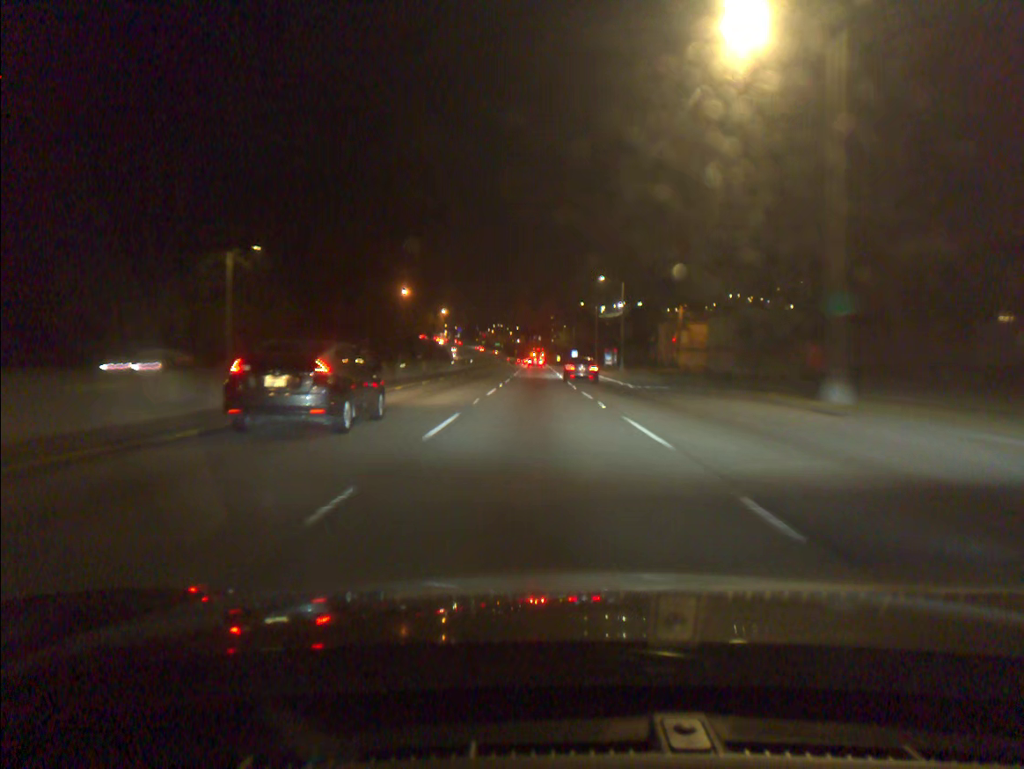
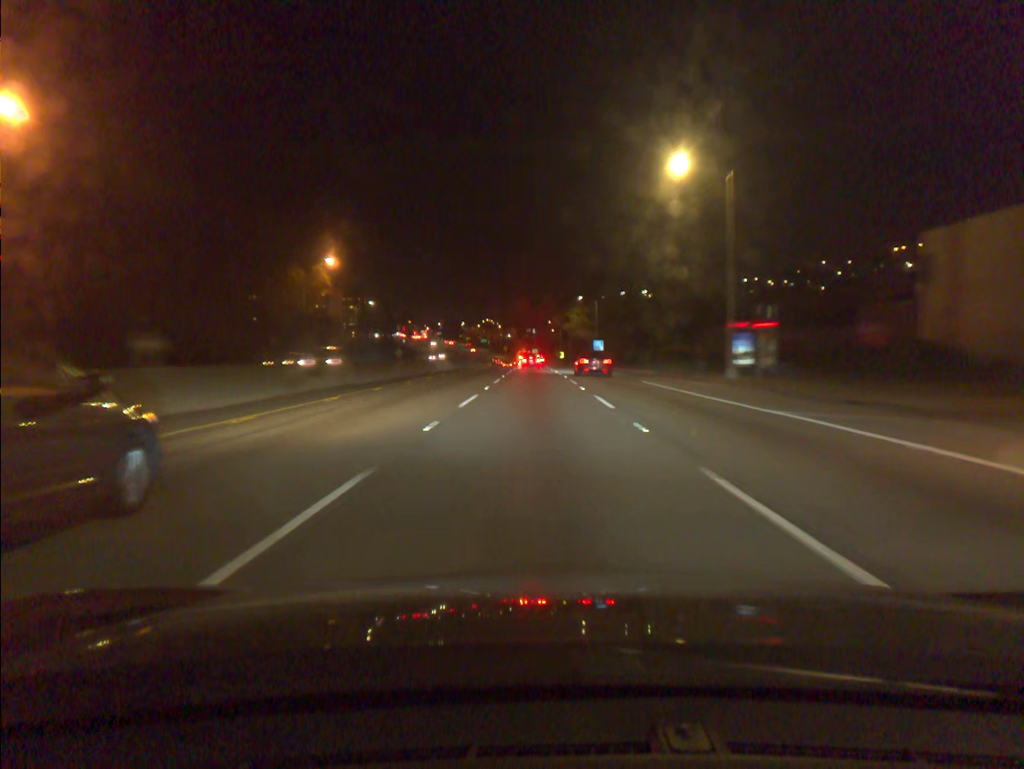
(+0.4, +82.3) m; +1°
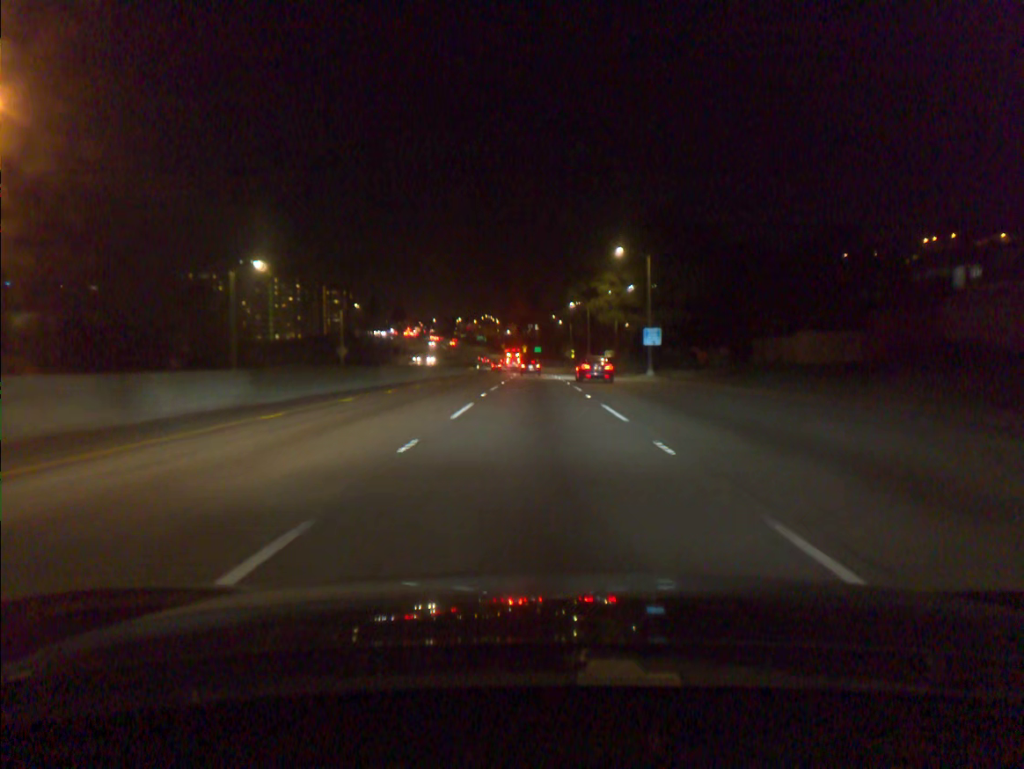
(-0.1, +47.0) m; 0°
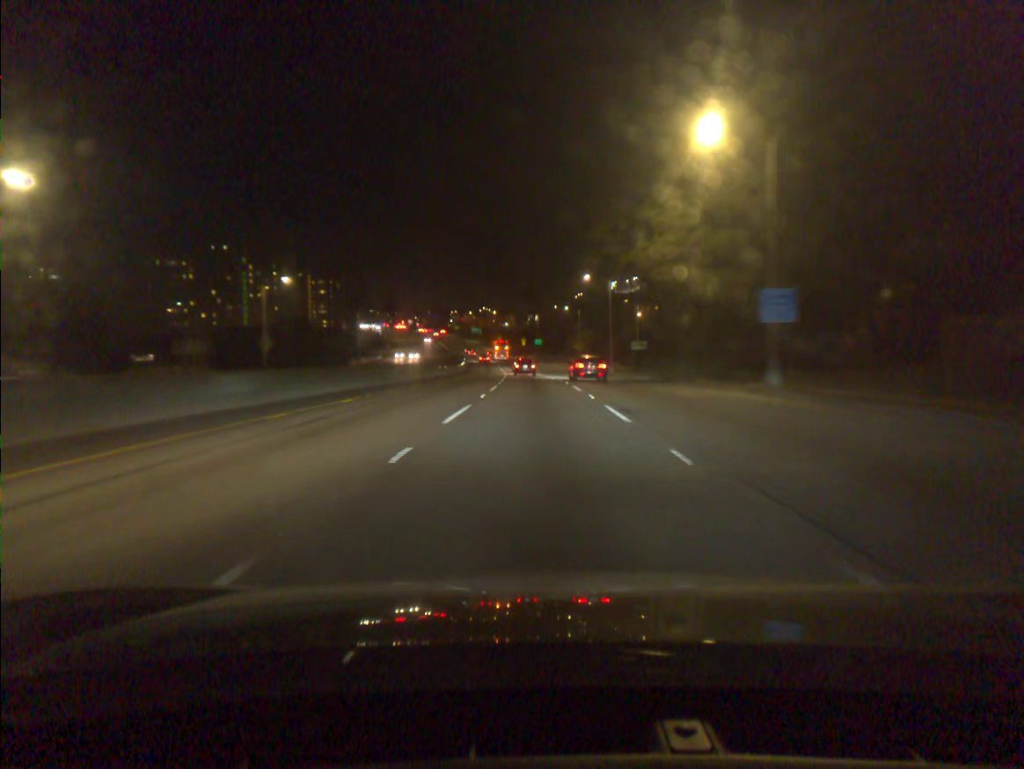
(0.0, +30.5) m; 0°
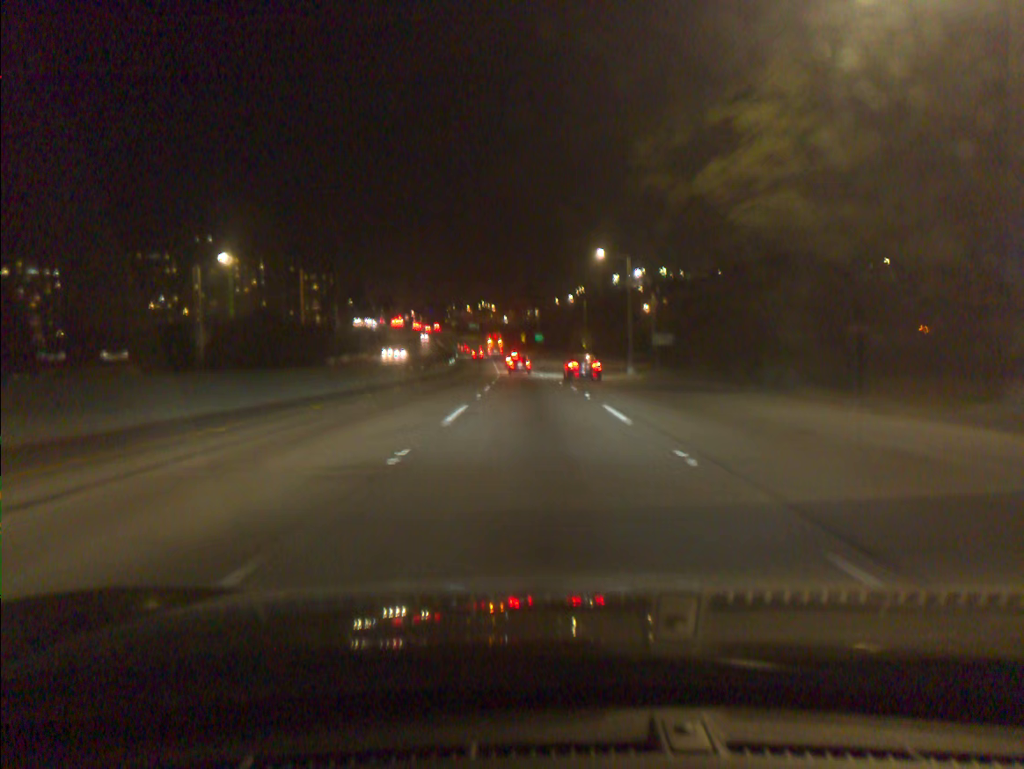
(0.0, +15.1) m; 0°
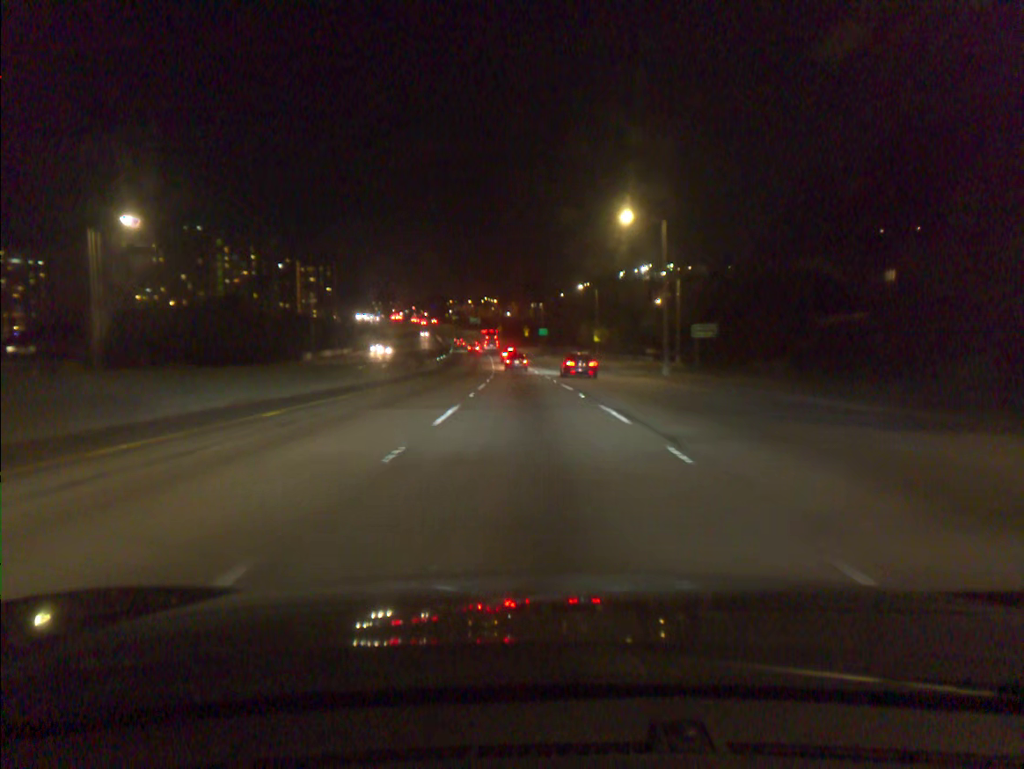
(0.0, +15.0) m; 0°
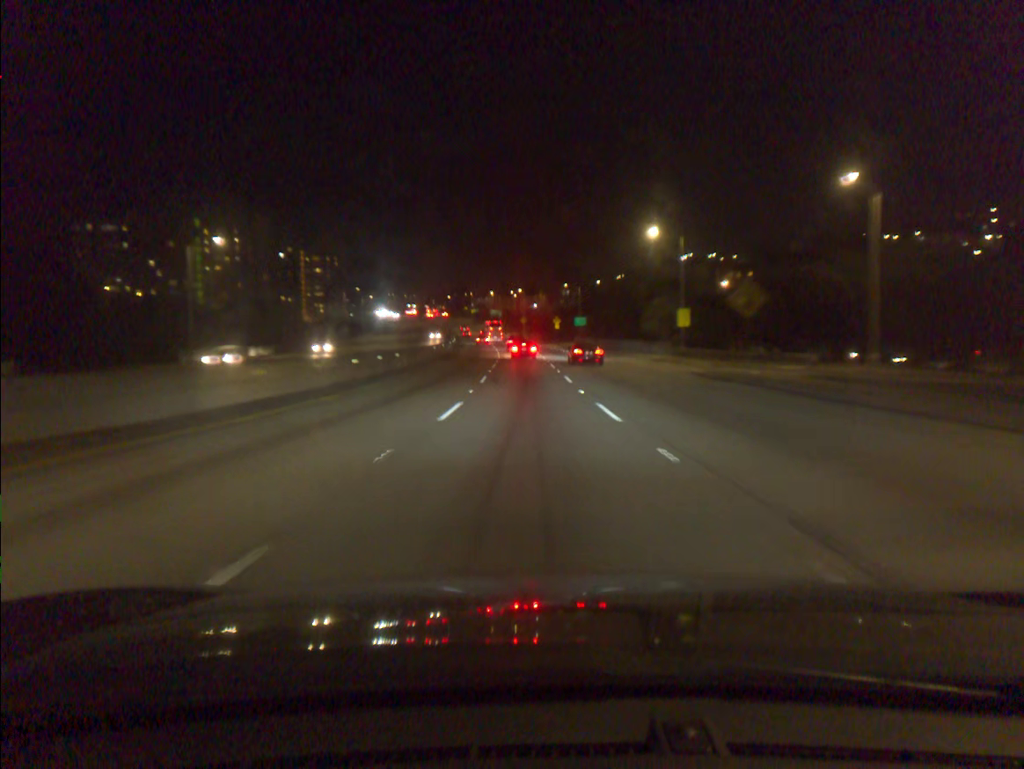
(-0.8, +44.1) m; -2°
